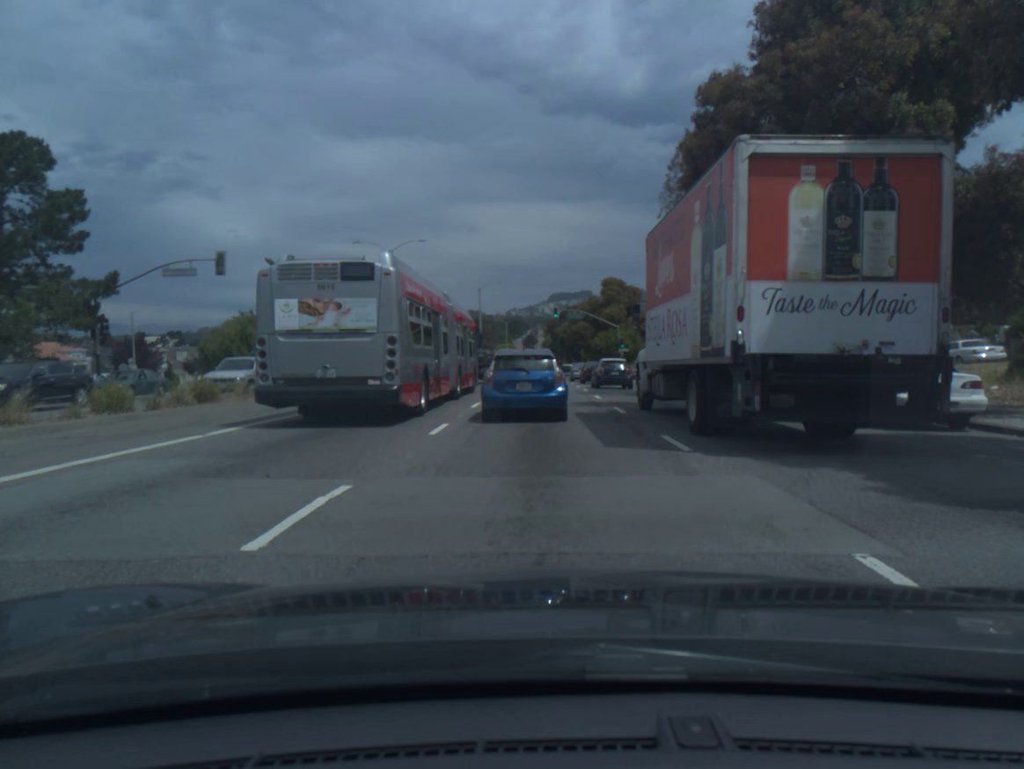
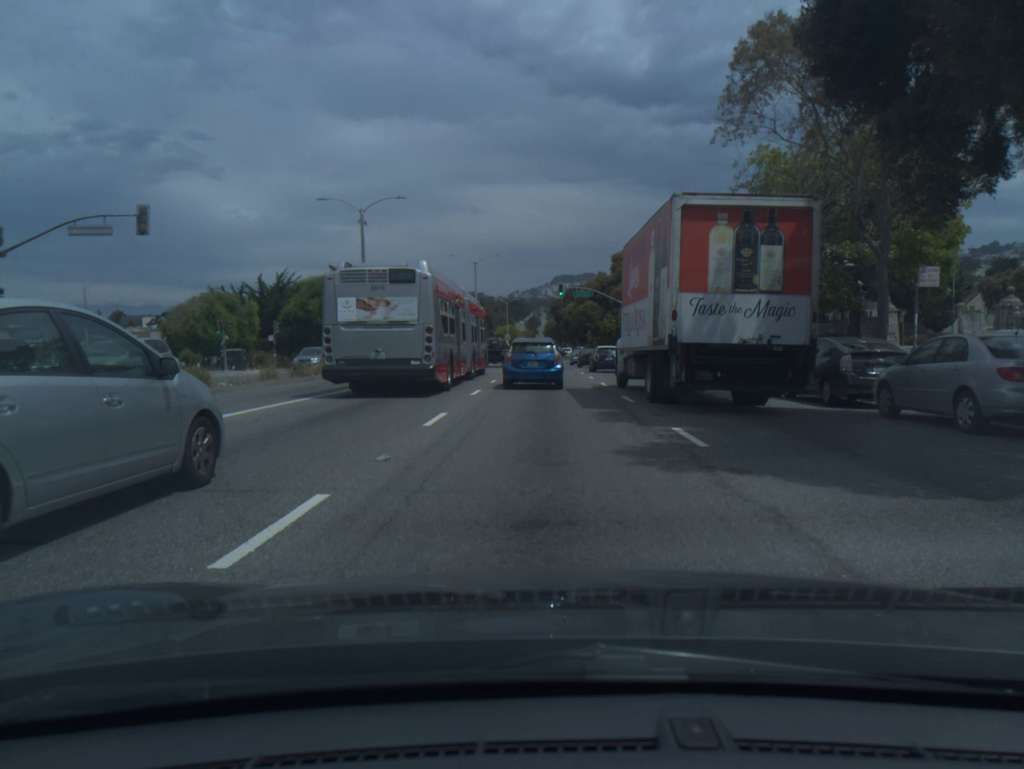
(0.0, +8.2) m; 0°
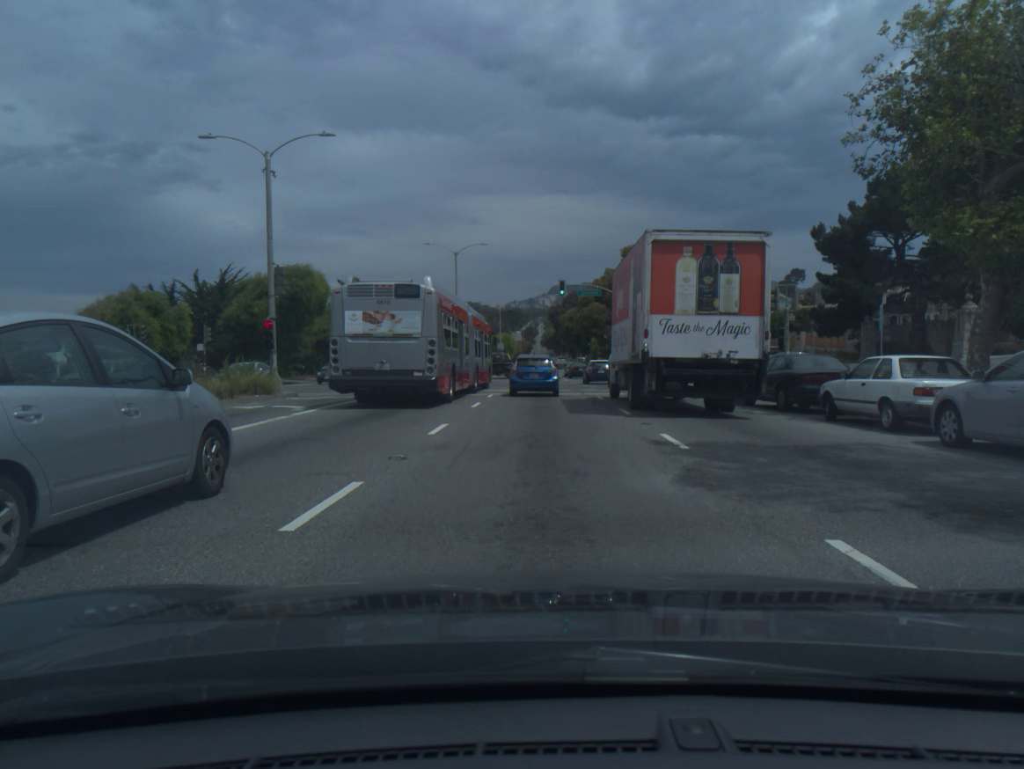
(0.0, +13.6) m; 0°
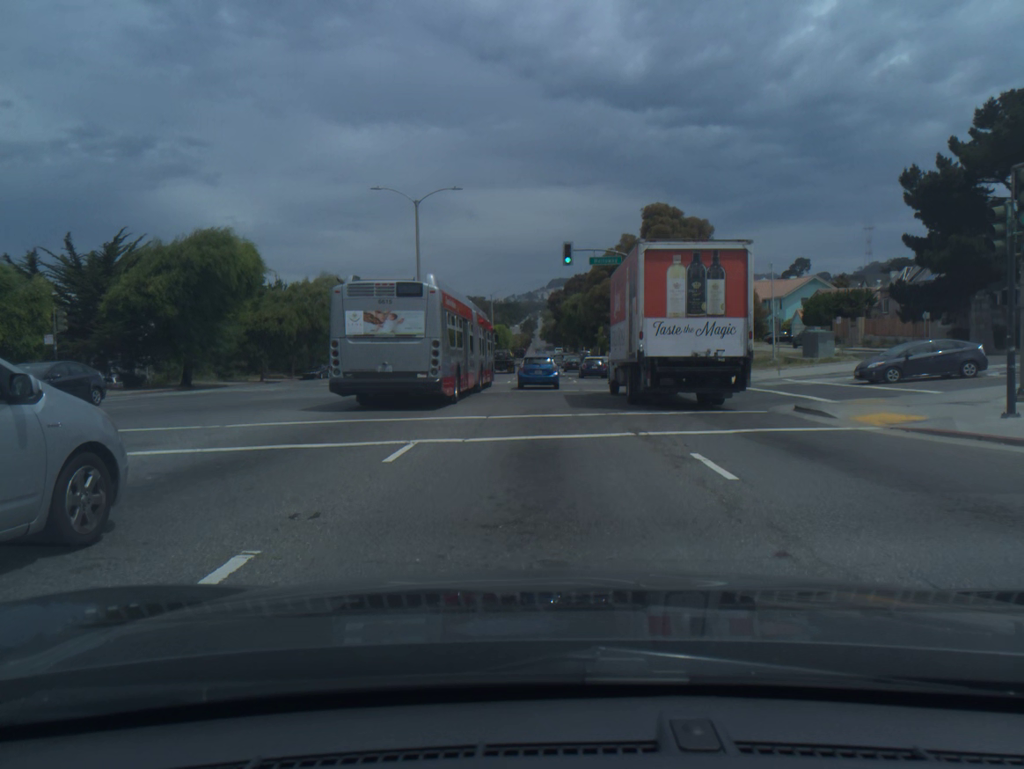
(0.0, +17.0) m; 0°
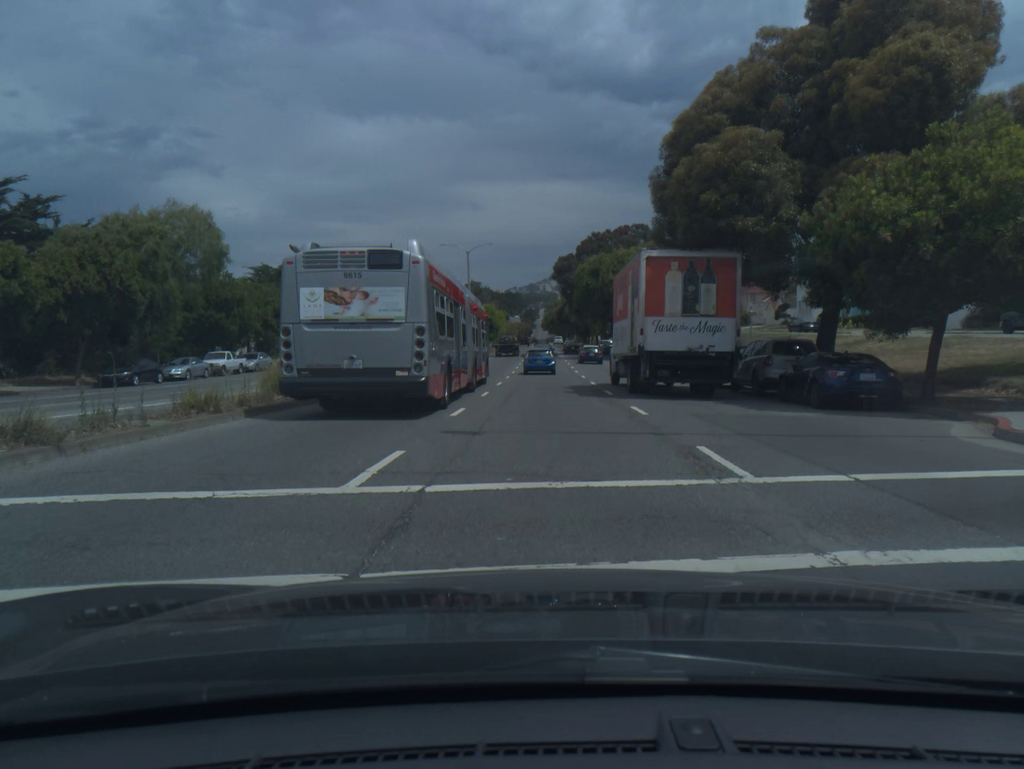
(-0.1, +34.9) m; 0°
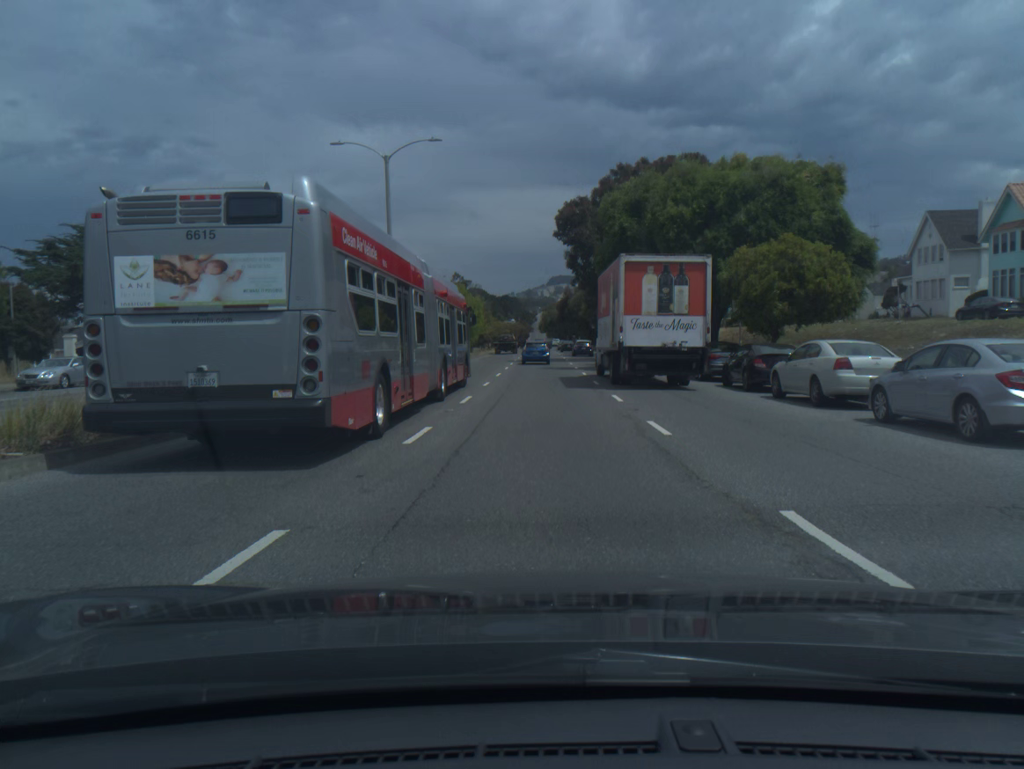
(+0.1, +33.3) m; 0°
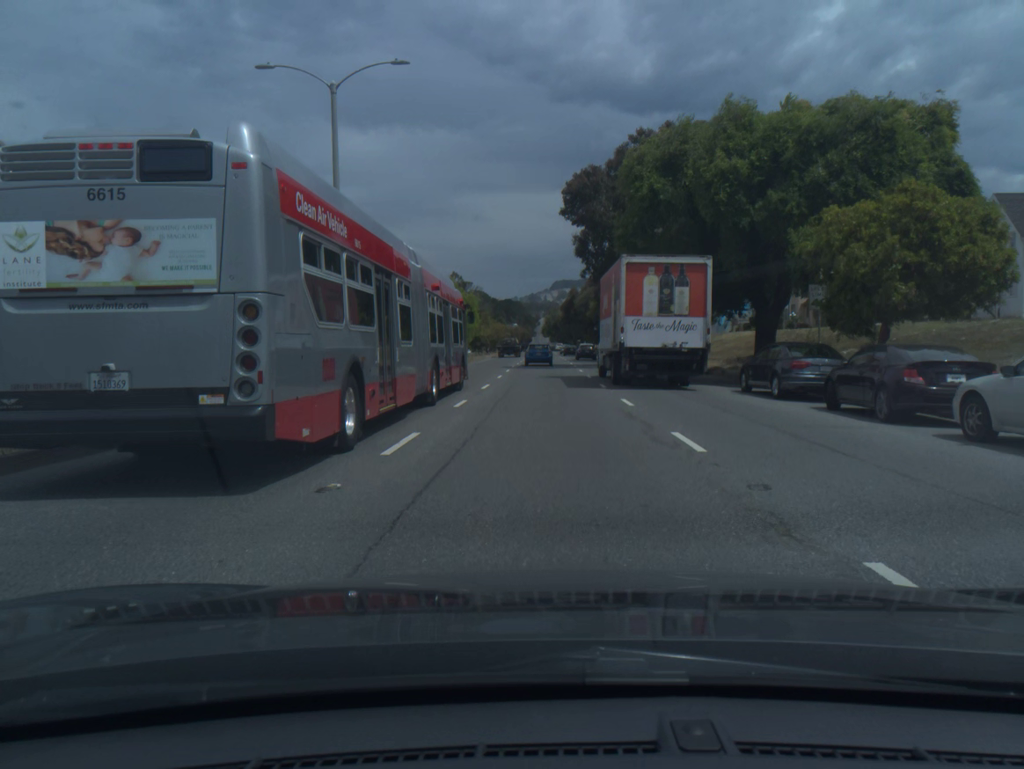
(0.0, +9.0) m; 0°
